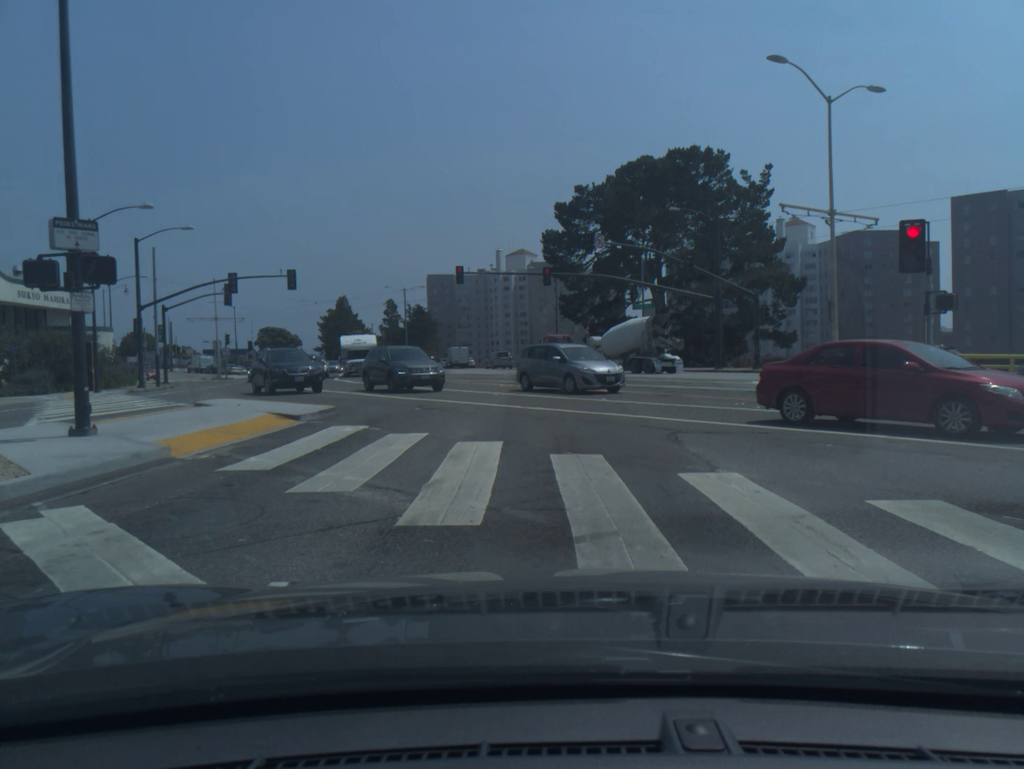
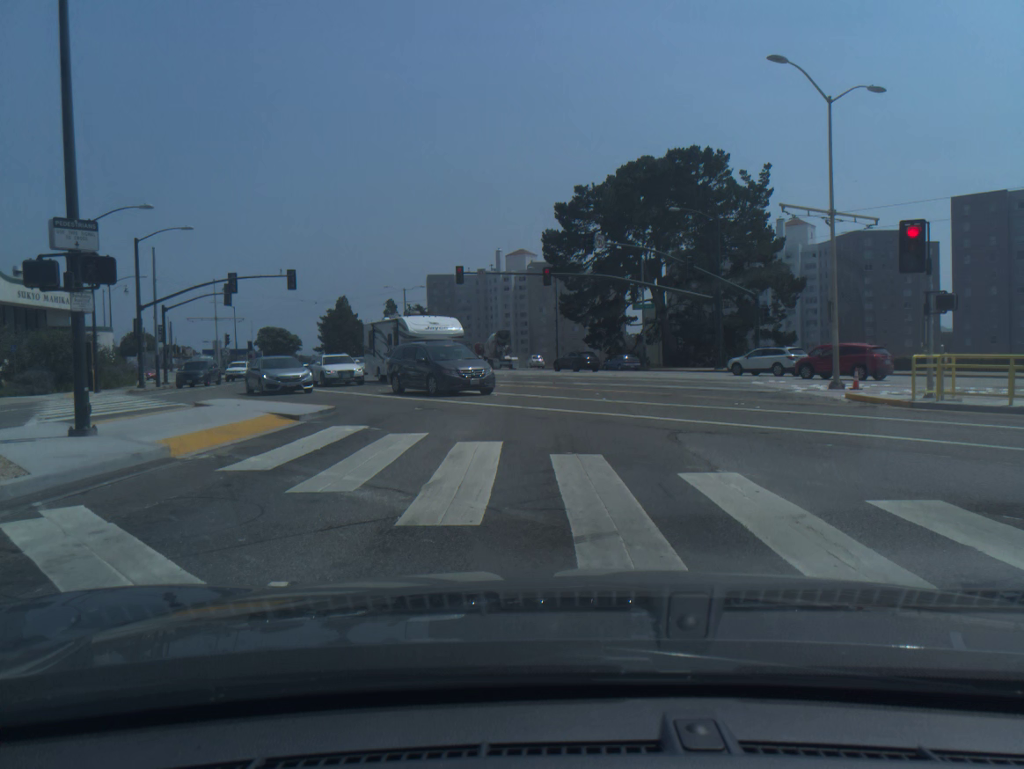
(0.0, 0.0) m; 0°
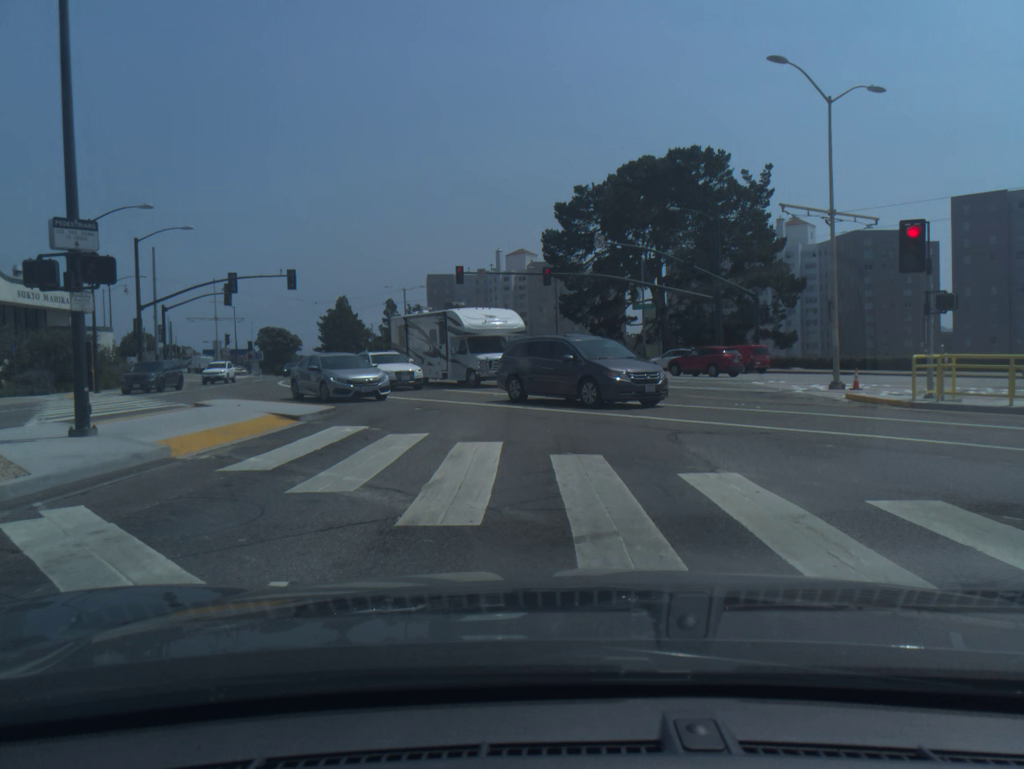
(0.0, 0.0) m; 0°
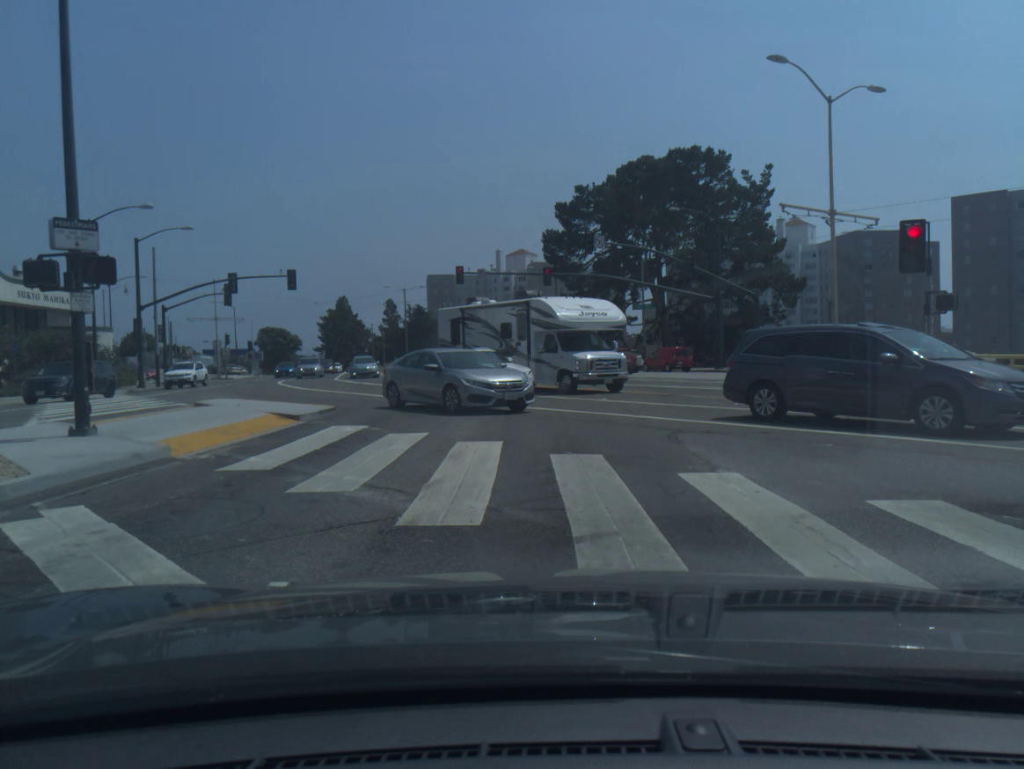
(0.0, 0.0) m; 0°
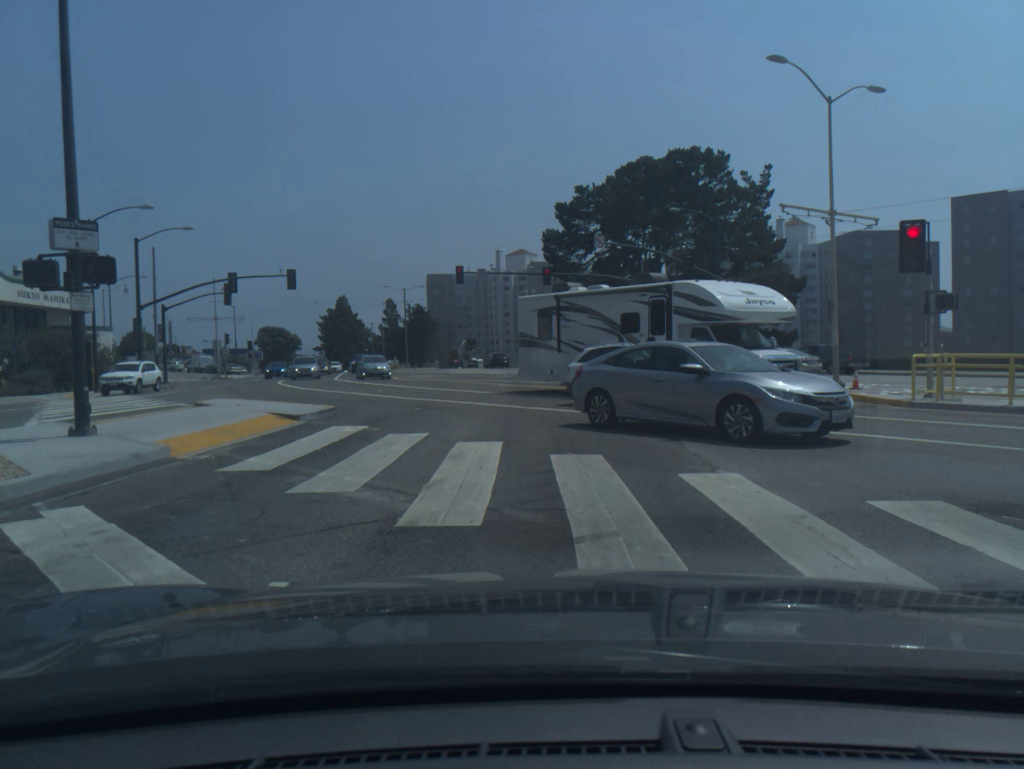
(0.0, 0.0) m; 0°
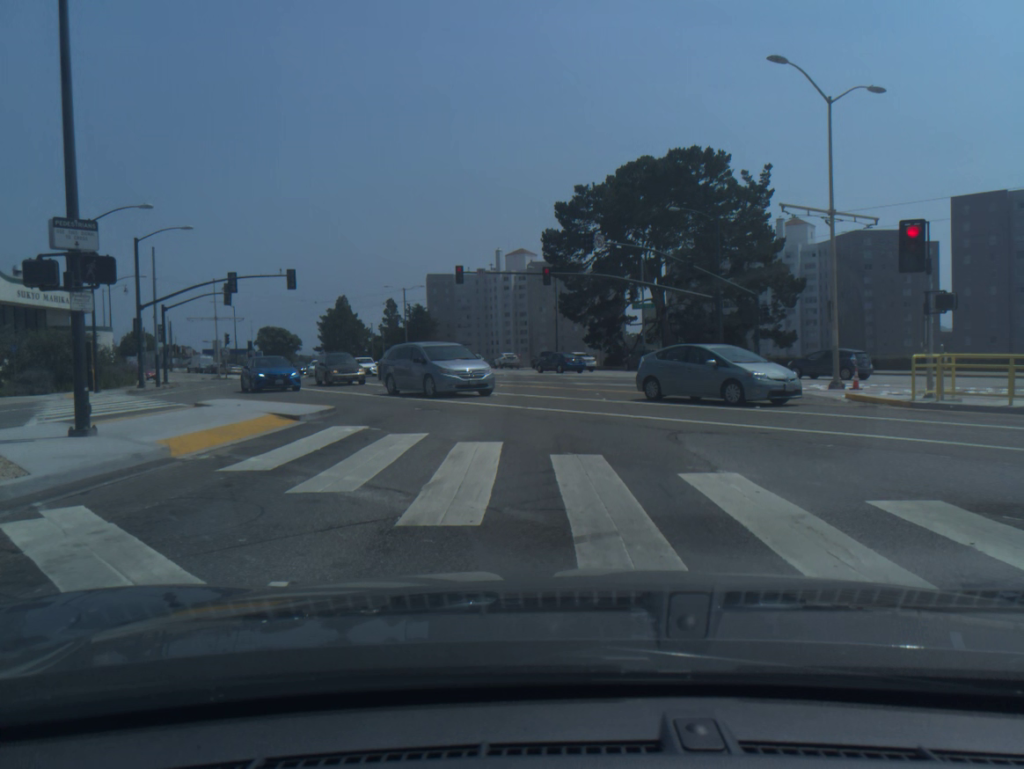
(0.0, 0.0) m; 0°
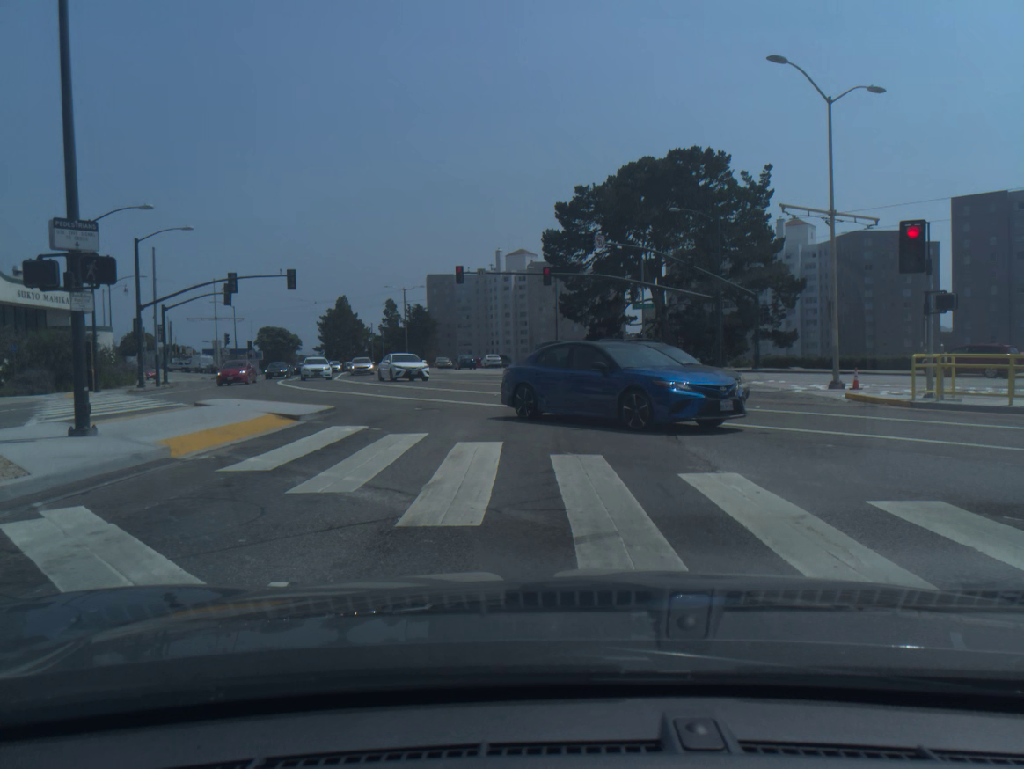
(0.0, 0.0) m; 0°
